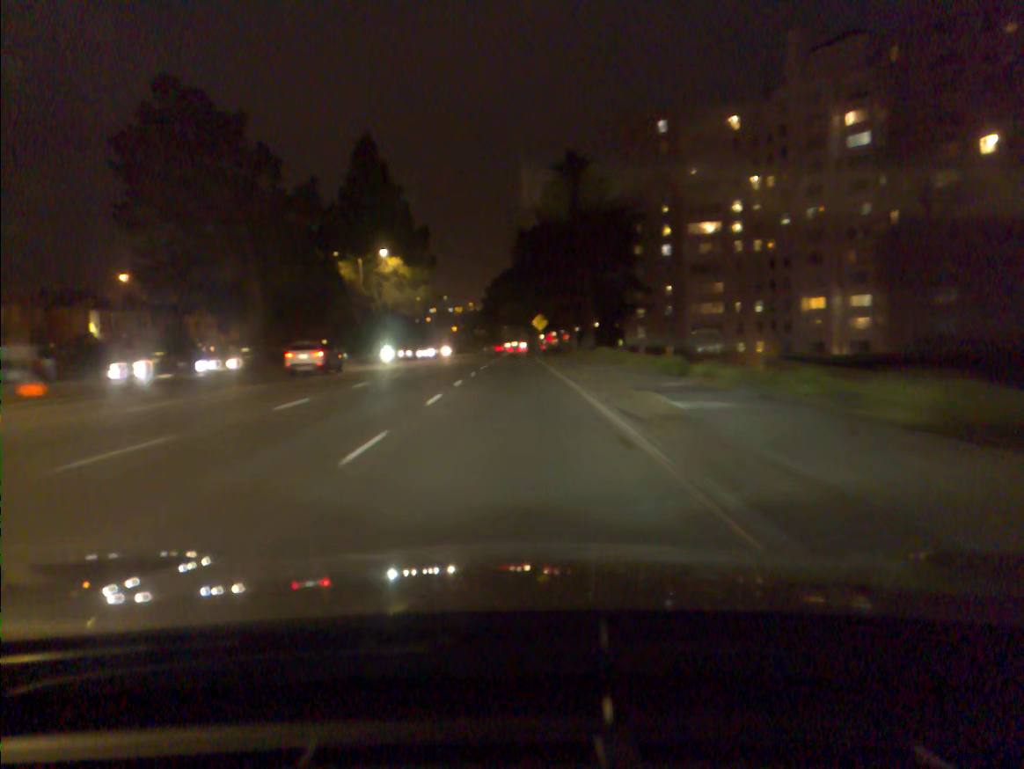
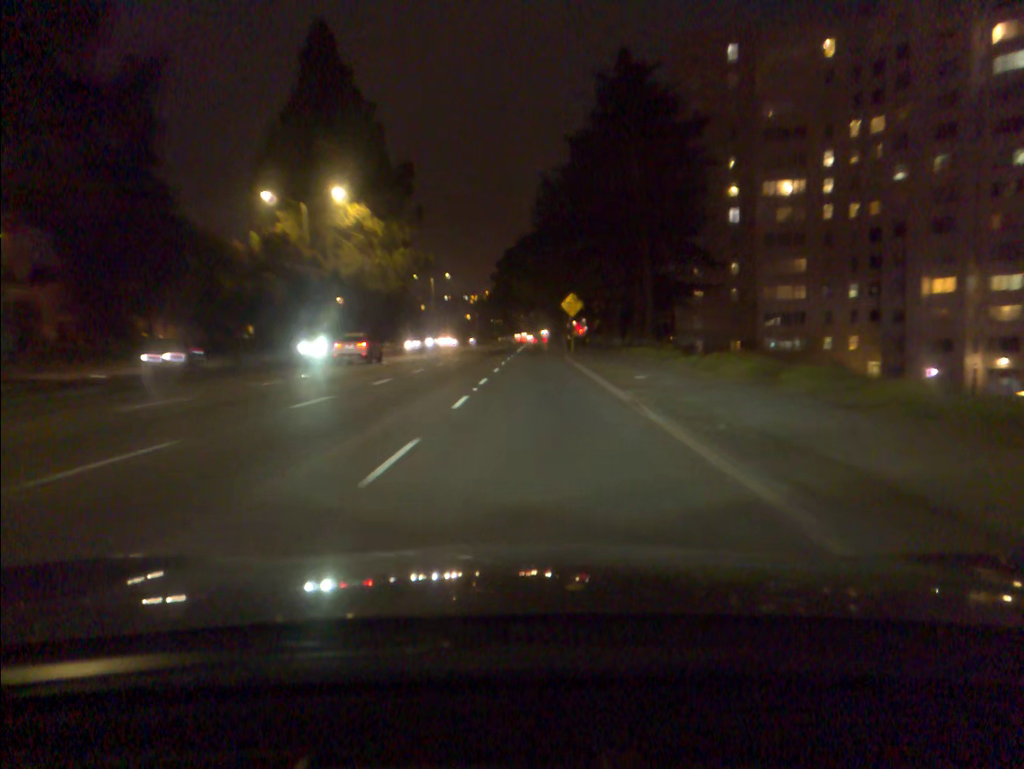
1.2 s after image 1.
(-0.4, +23.9) m; -1°
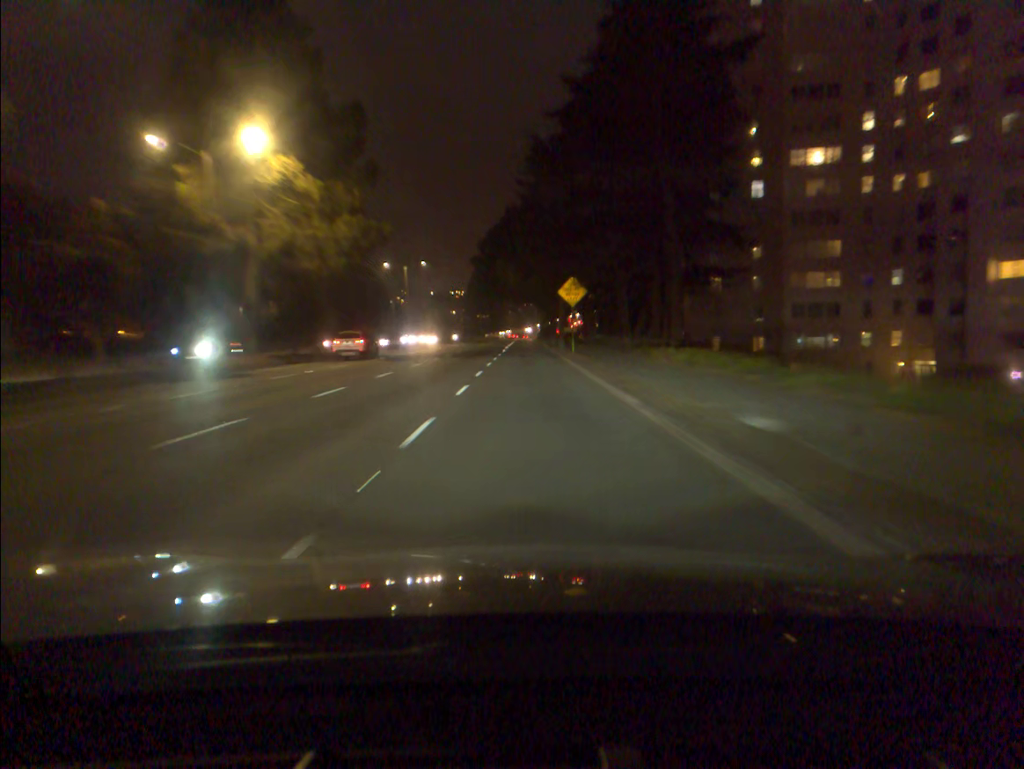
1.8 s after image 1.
(+0.1, +12.3) m; +1°
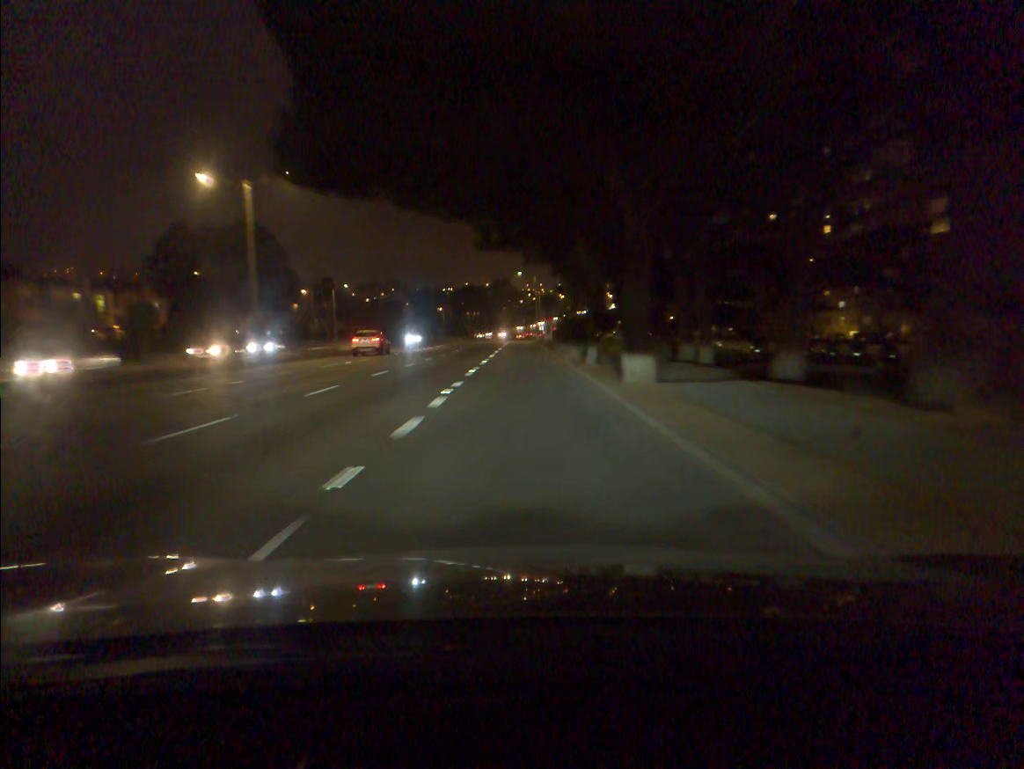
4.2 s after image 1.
(+0.2, +51.4) m; 0°
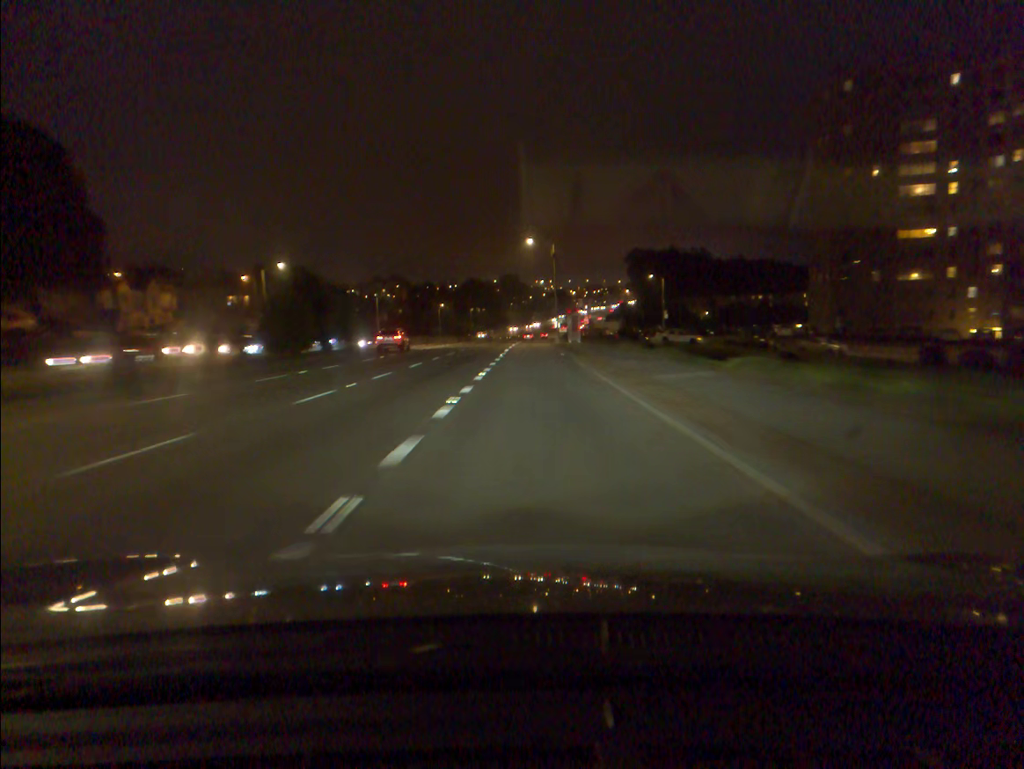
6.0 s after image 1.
(-0.1, +39.2) m; 0°
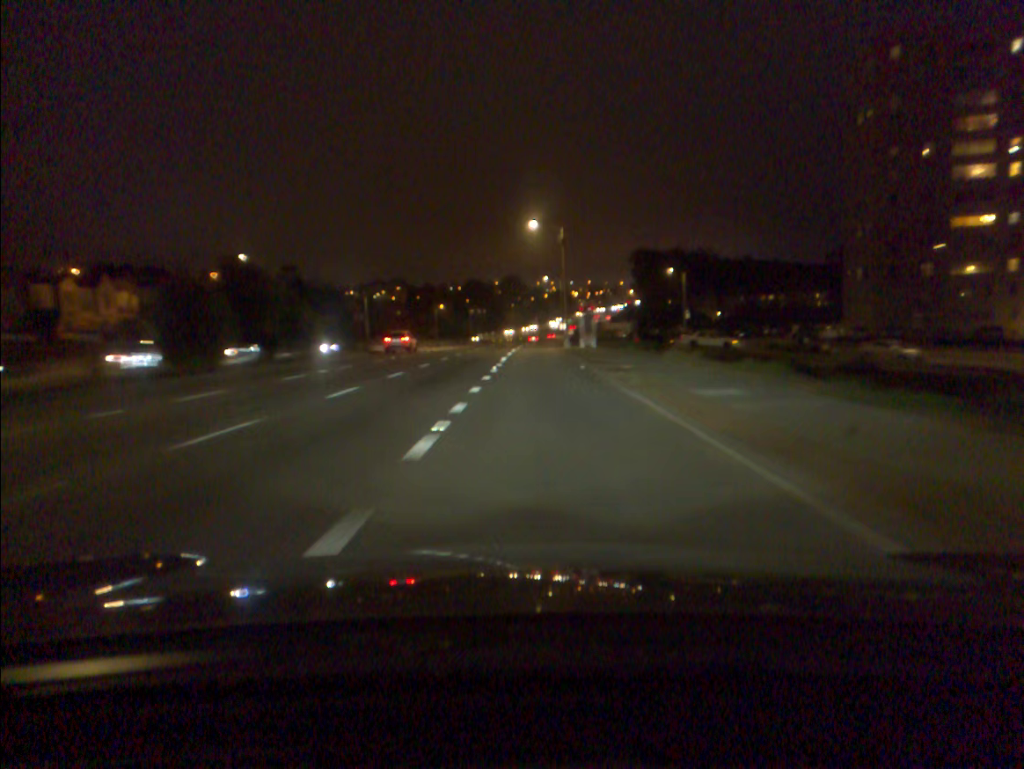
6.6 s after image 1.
(0.0, +13.1) m; 0°
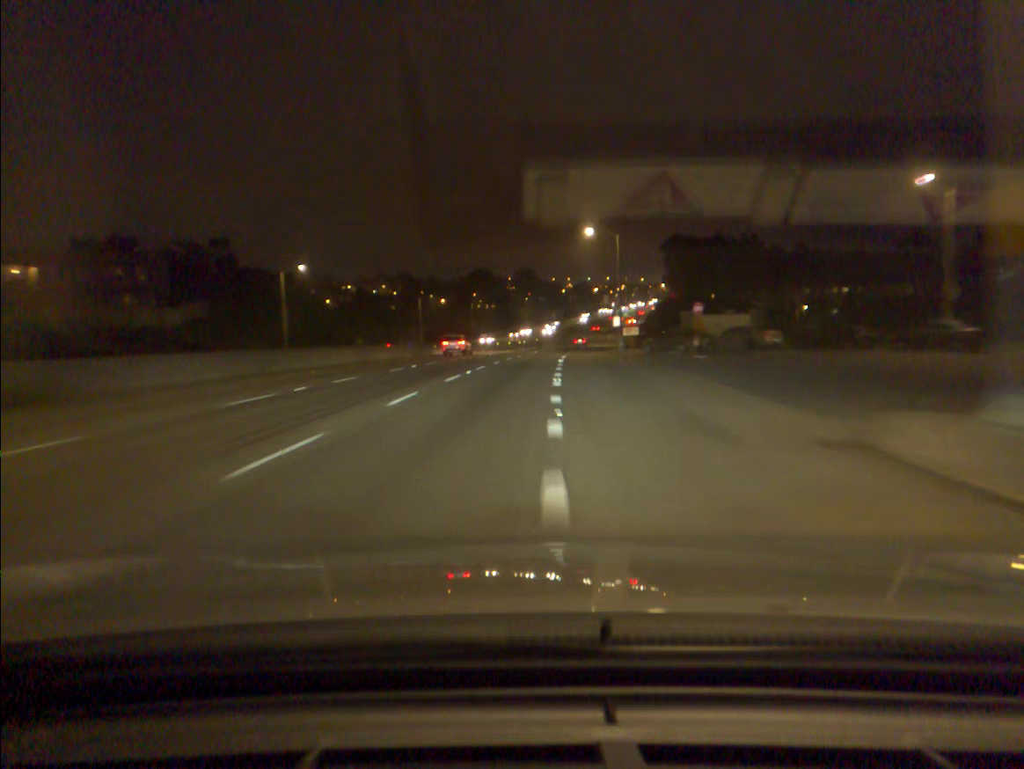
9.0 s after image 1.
(-0.7, +53.8) m; -1°
